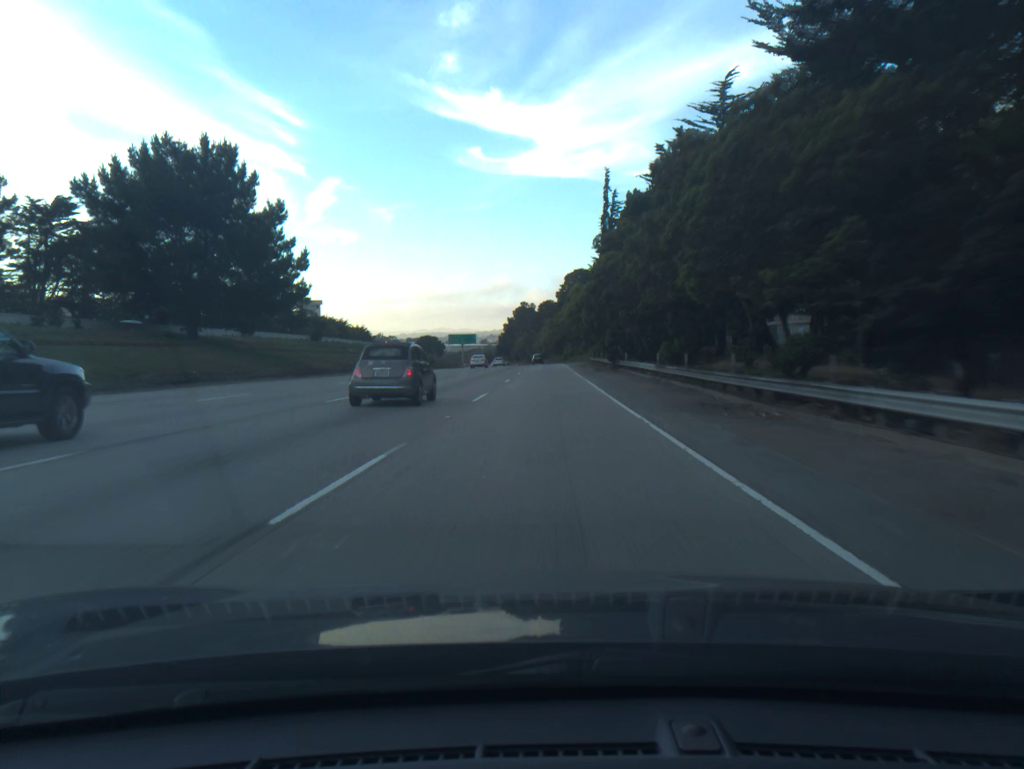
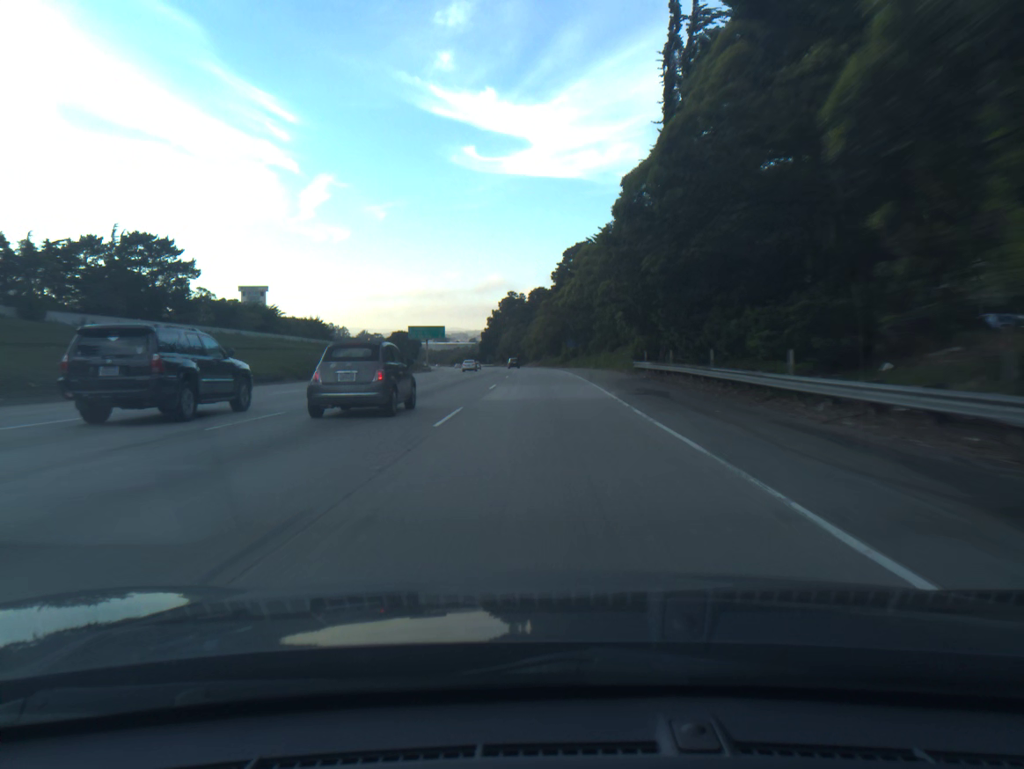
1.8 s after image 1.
(+0.2, +51.0) m; +1°
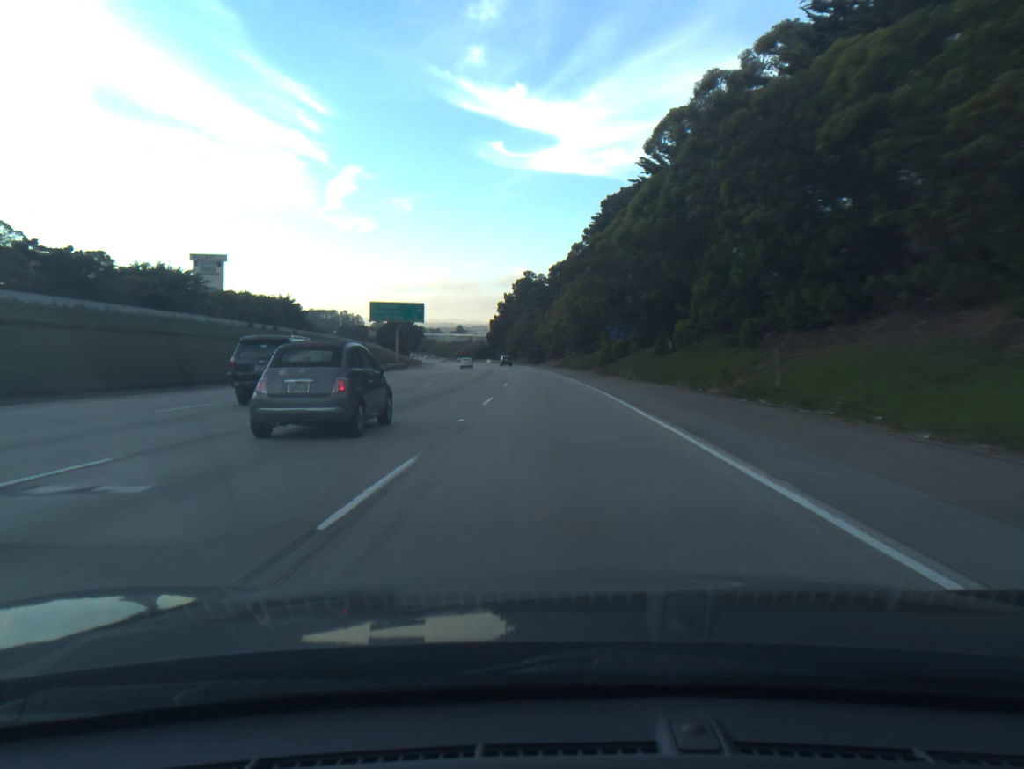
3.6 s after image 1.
(-0.4, +51.1) m; -1°
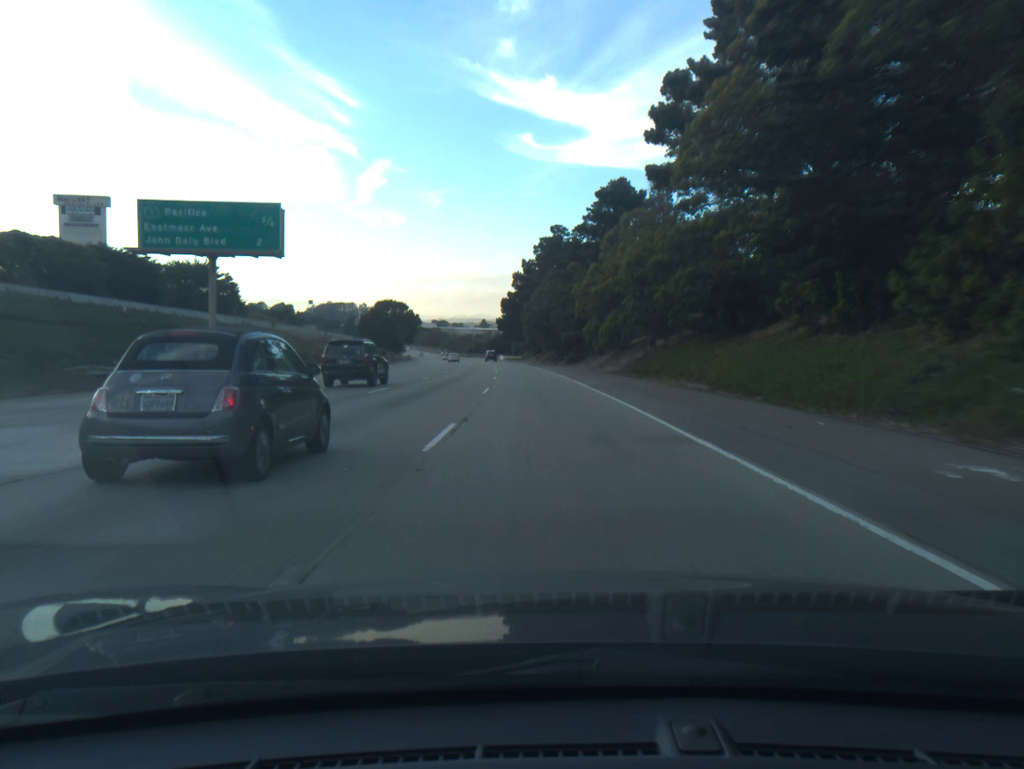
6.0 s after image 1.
(-1.2, +68.4) m; -2°
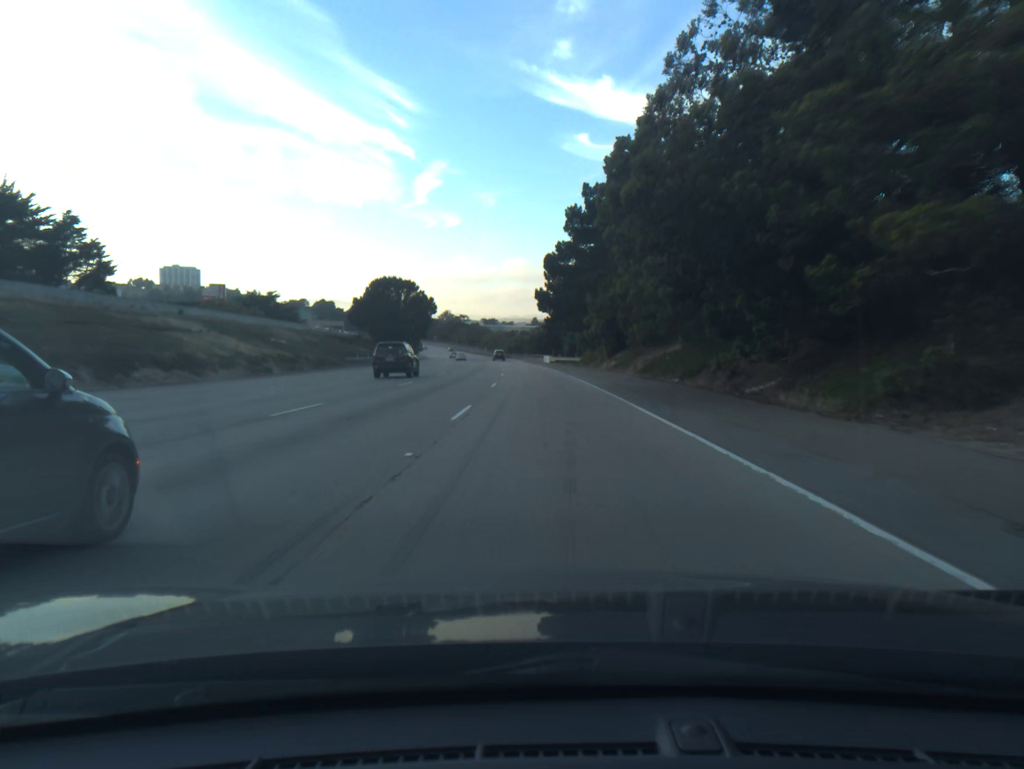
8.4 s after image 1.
(-2.4, +68.8) m; -4°
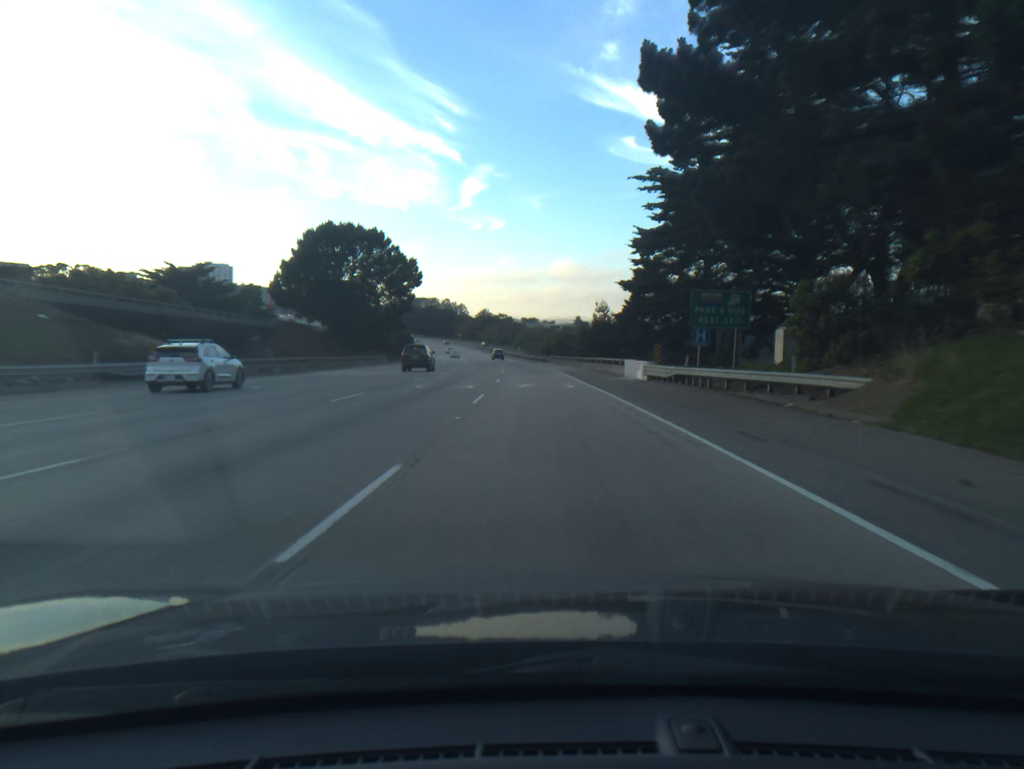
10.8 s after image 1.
(-1.7, +68.8) m; -3°
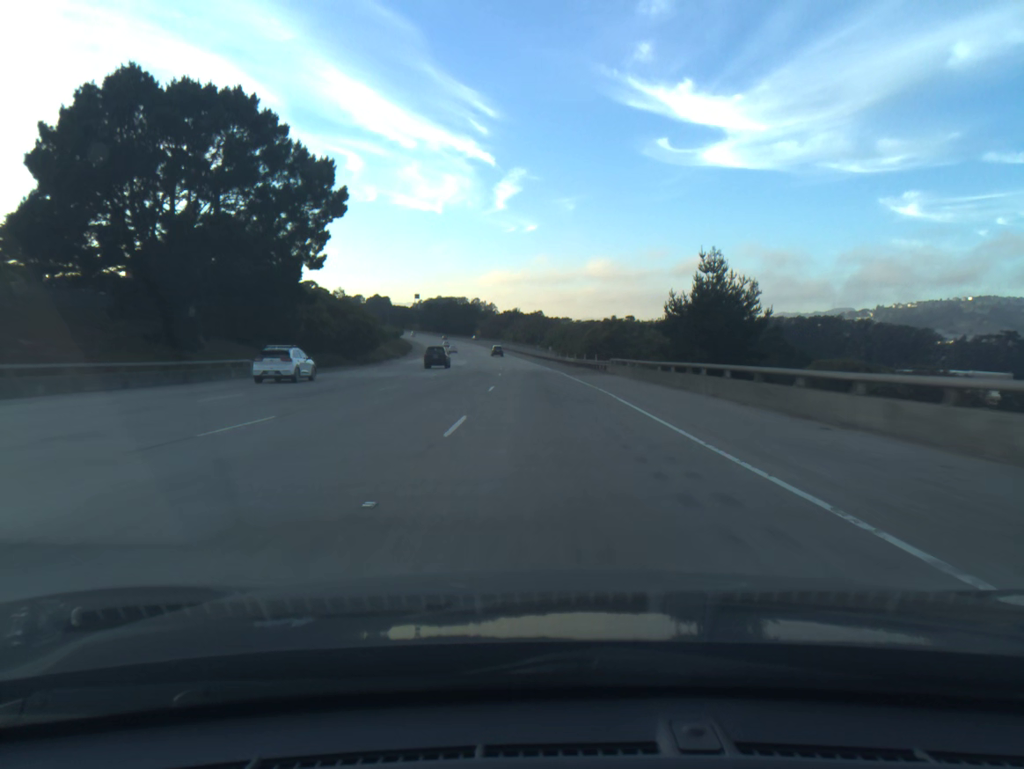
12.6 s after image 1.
(-1.1, +51.6) m; -2°
